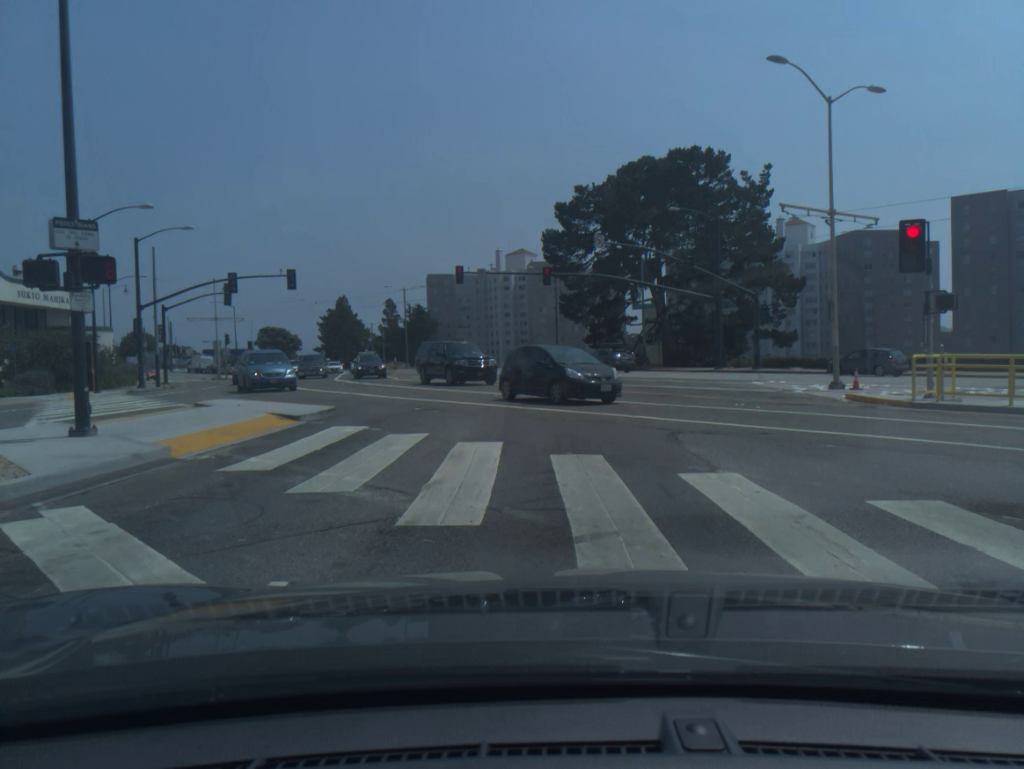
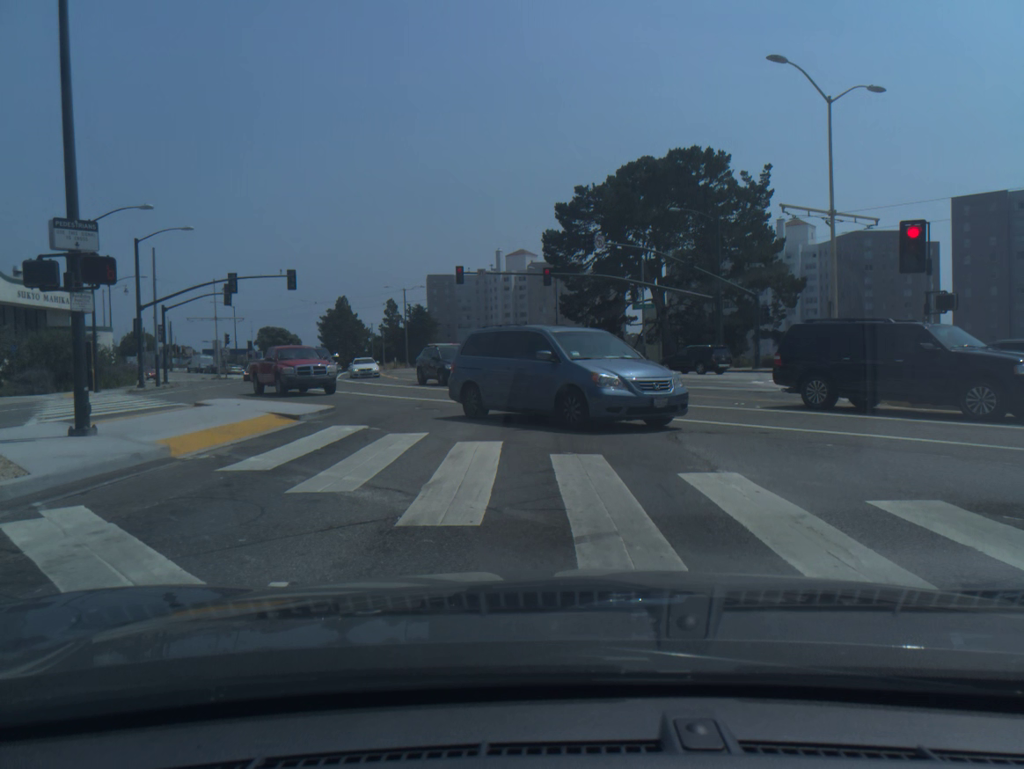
(0.0, 0.0) m; 0°
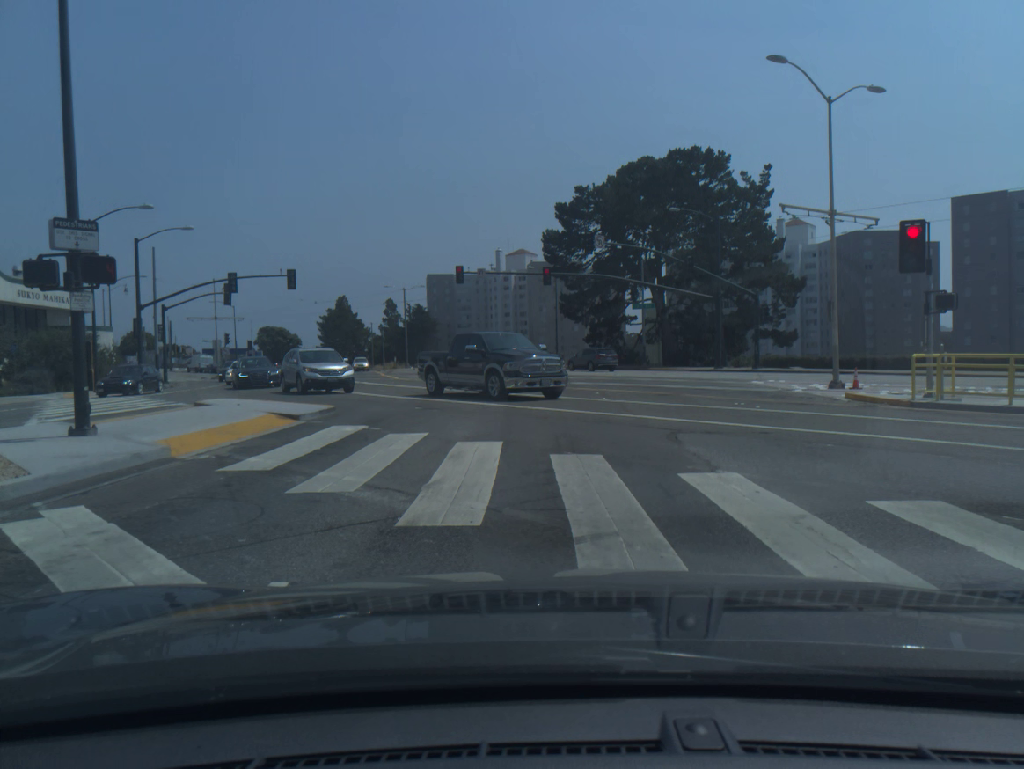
(0.0, 0.0) m; 0°
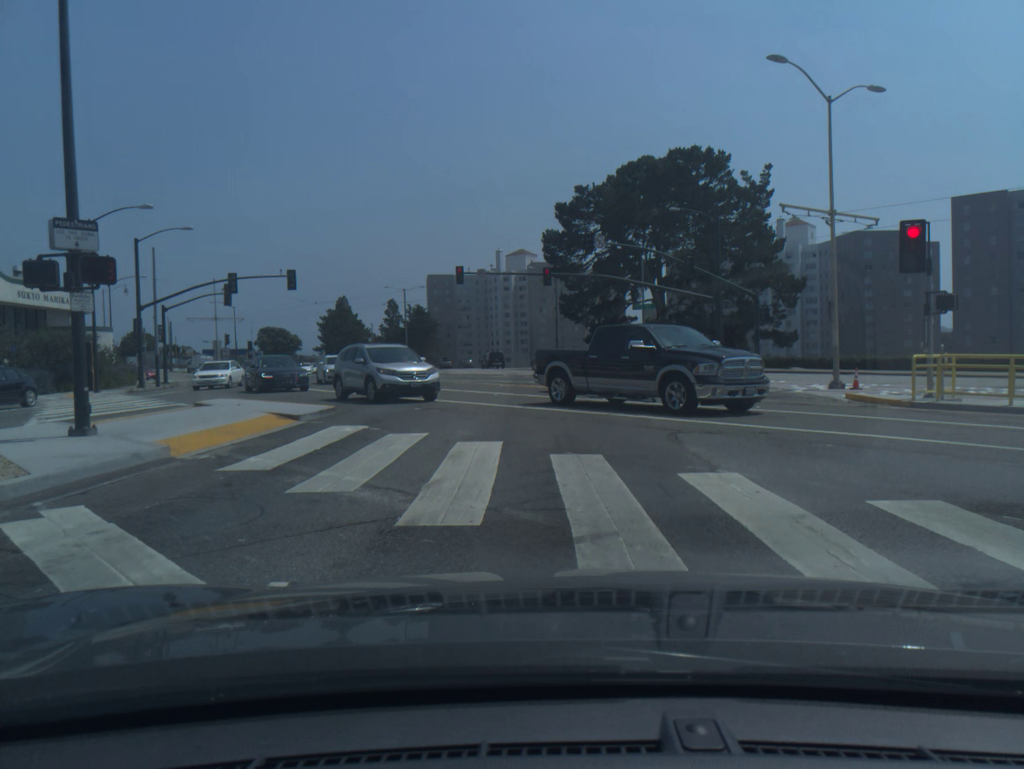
(0.0, 0.0) m; 0°
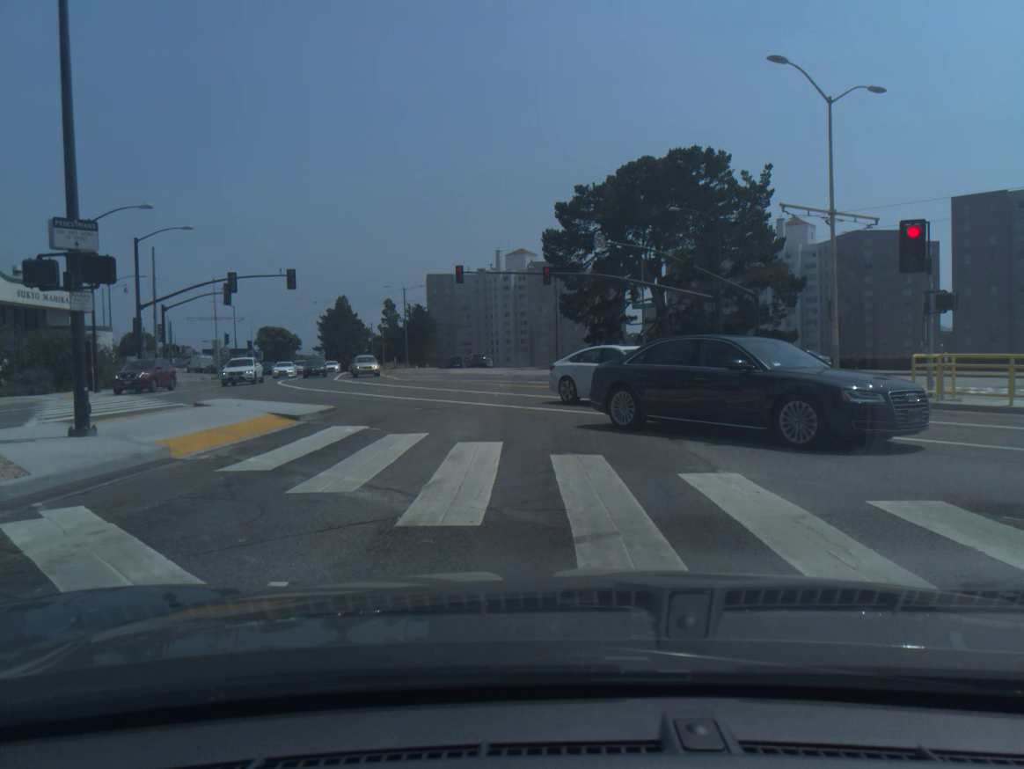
(0.0, 0.0) m; 0°
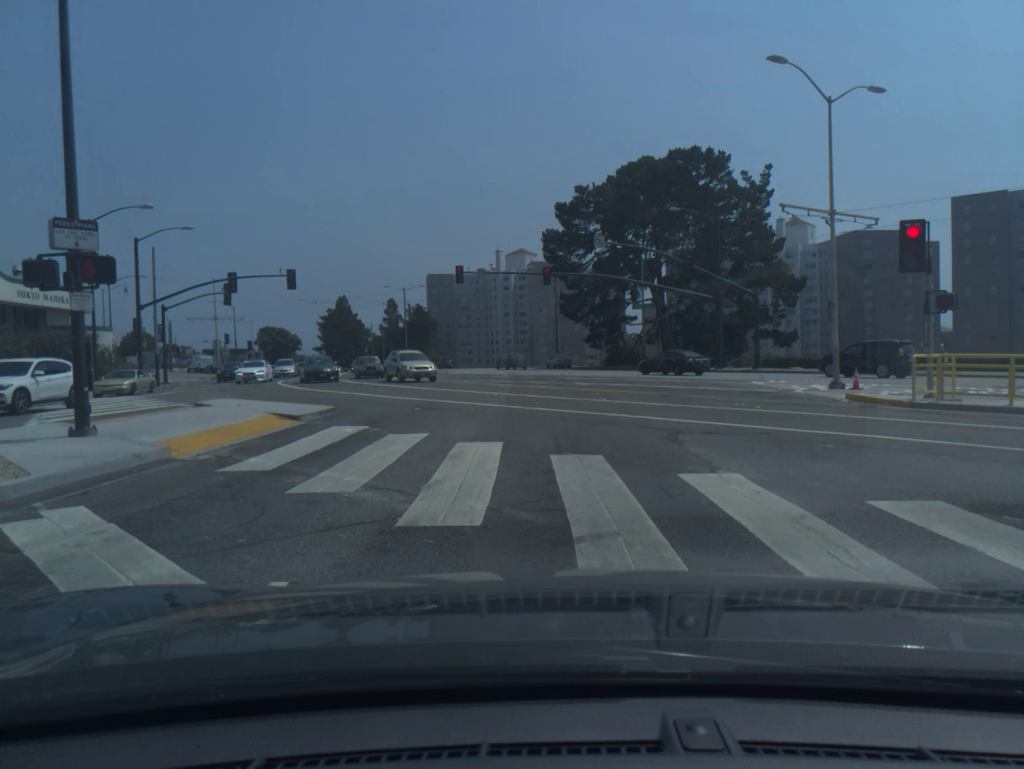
(0.0, 0.0) m; 0°
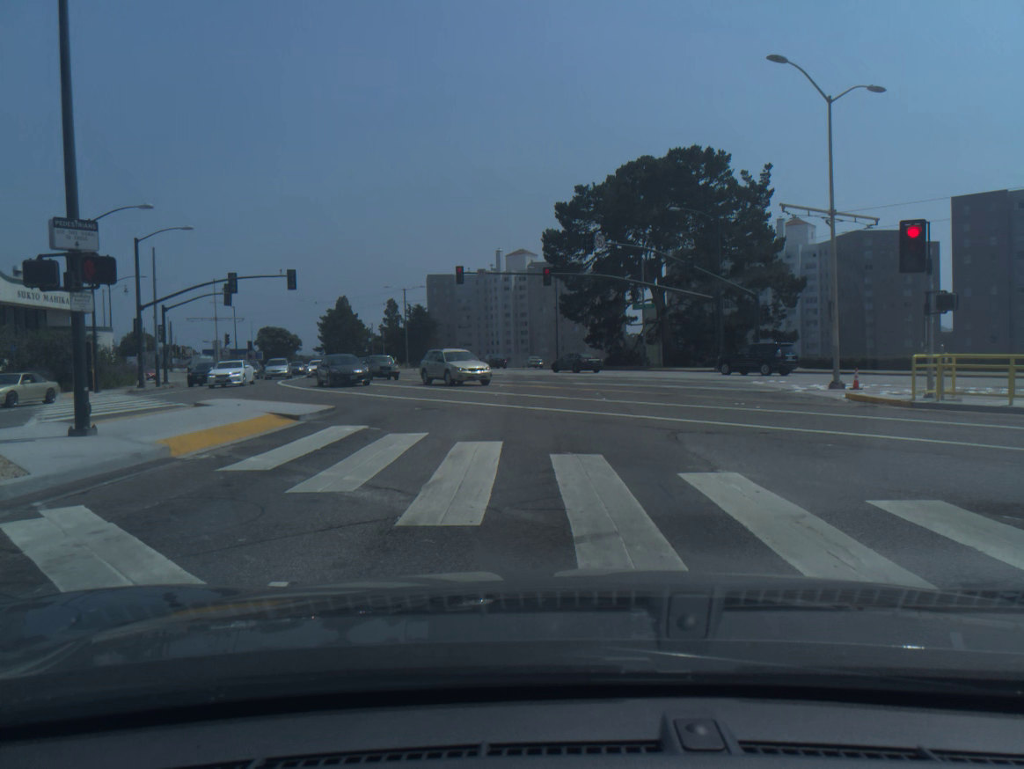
(0.0, 0.0) m; 0°
